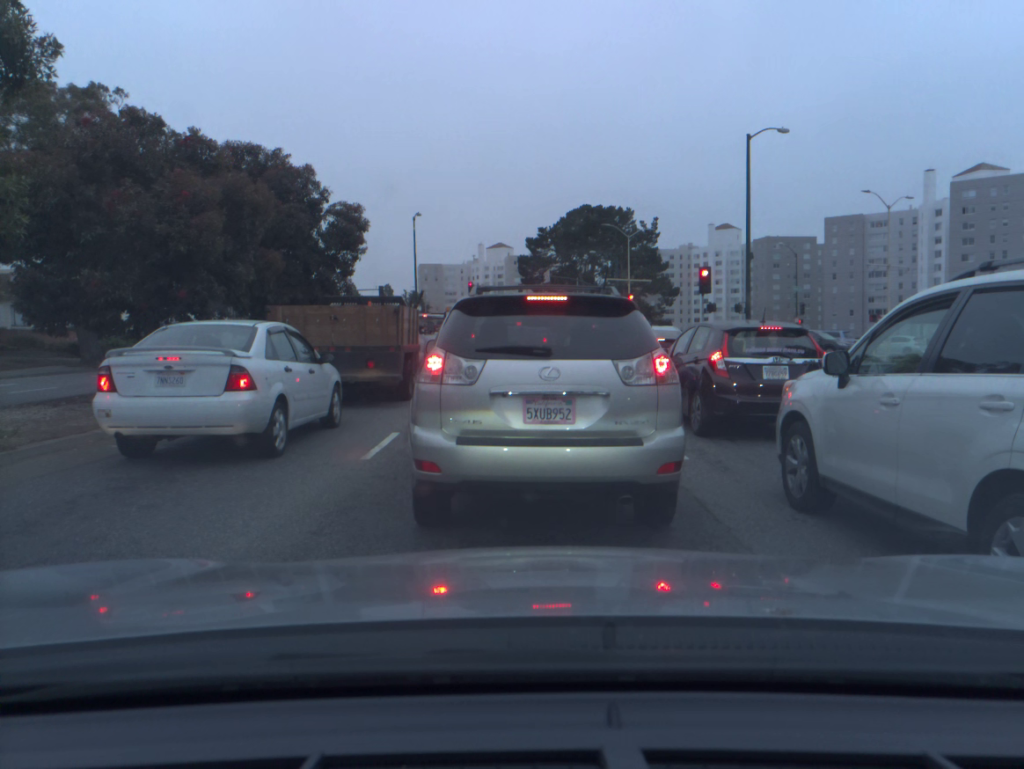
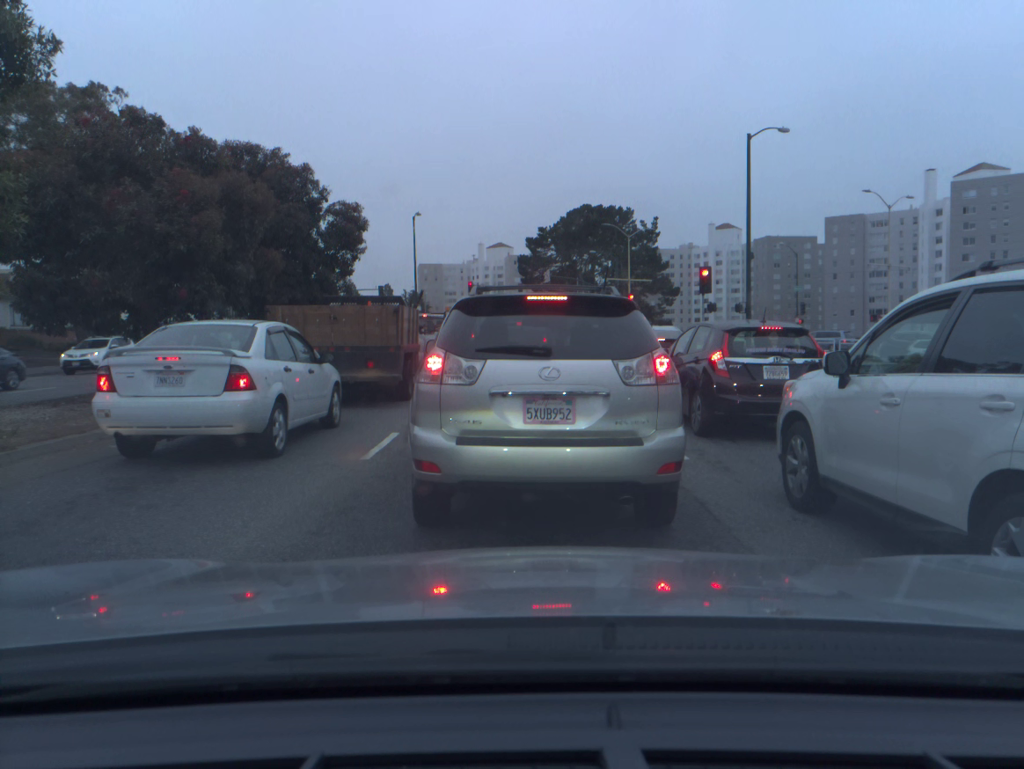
(0.0, 0.0) m; 0°
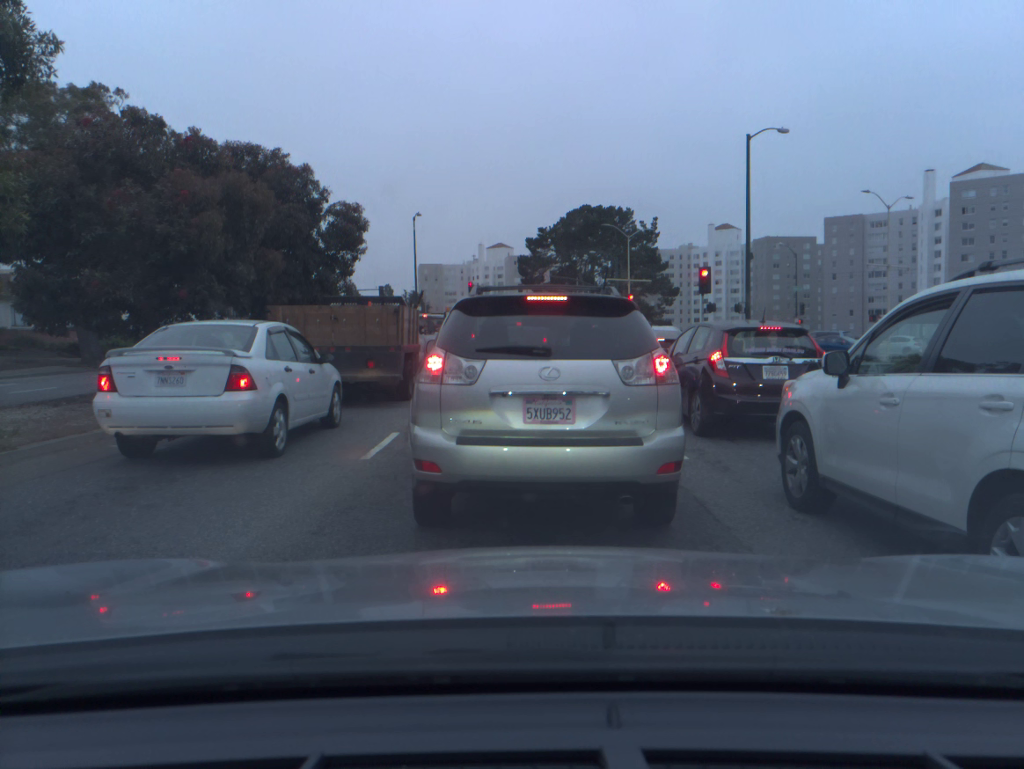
(0.0, 0.0) m; 0°
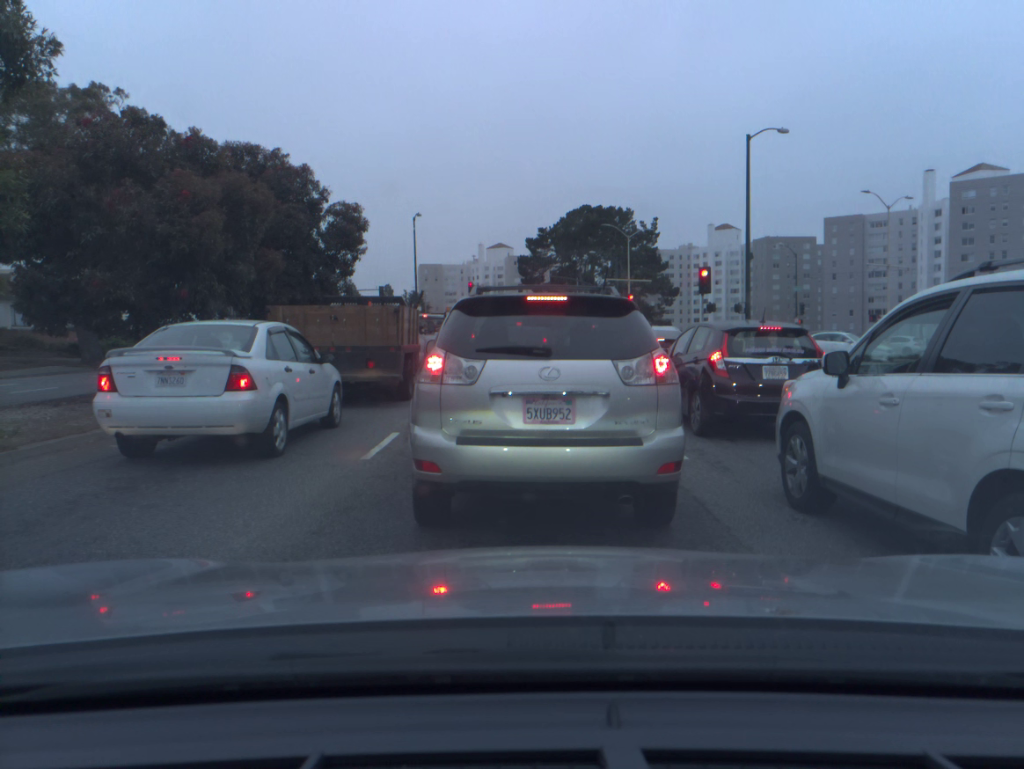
(0.0, 0.0) m; 0°
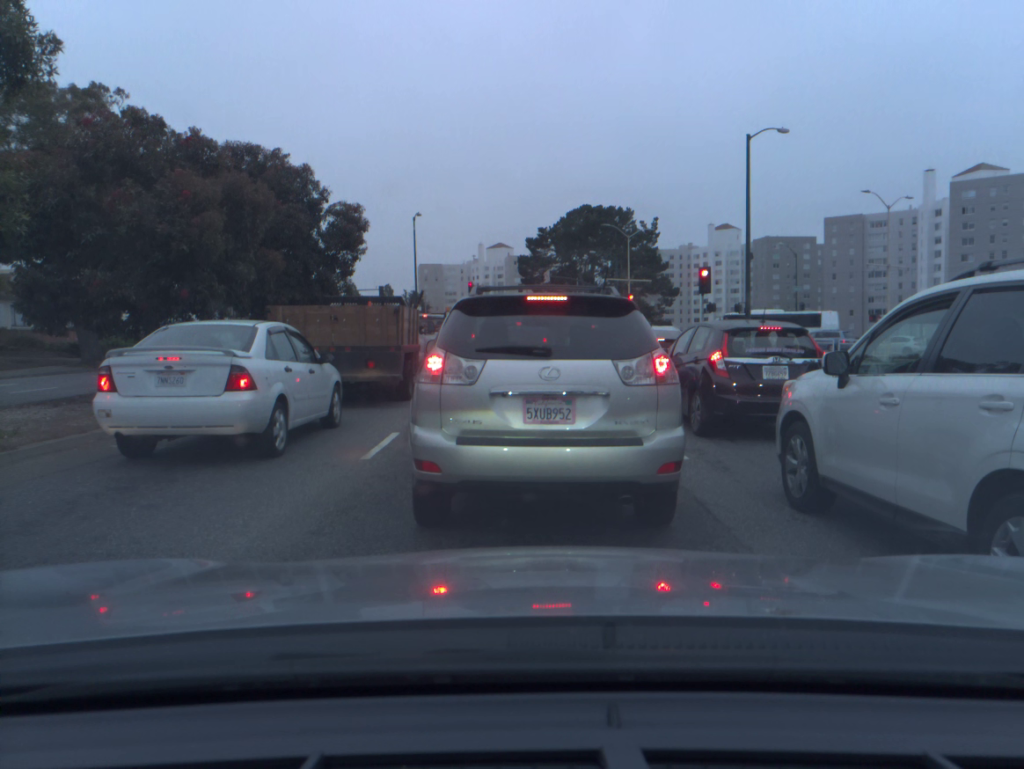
(0.0, 0.0) m; 0°
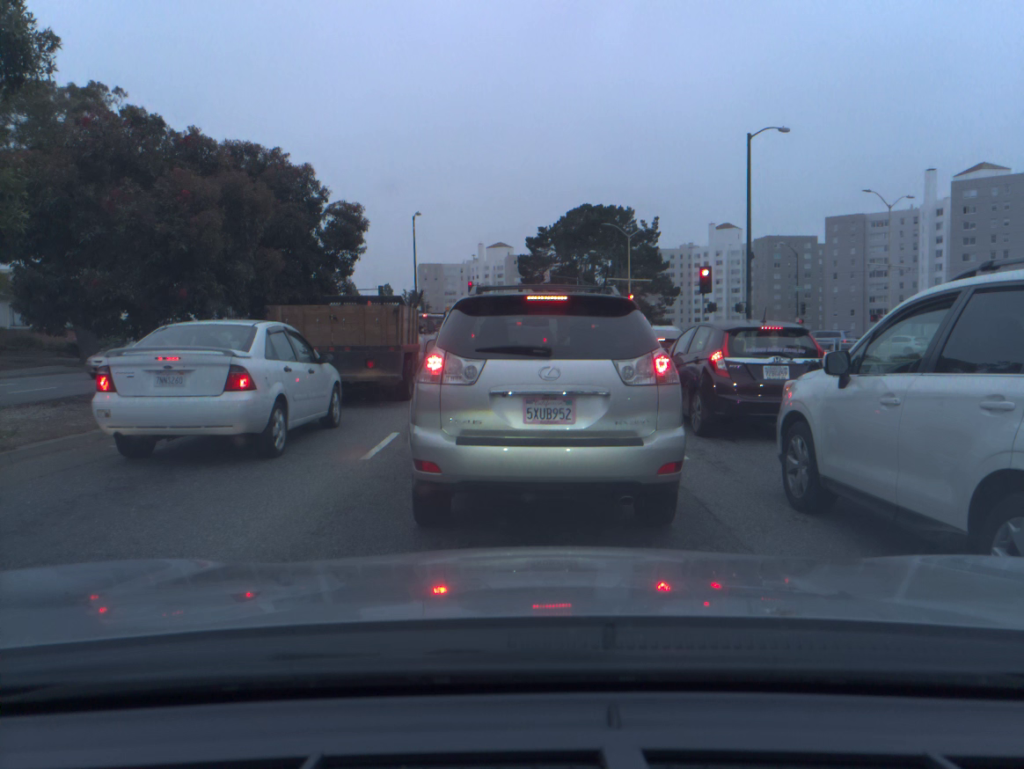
(0.0, 0.0) m; 0°
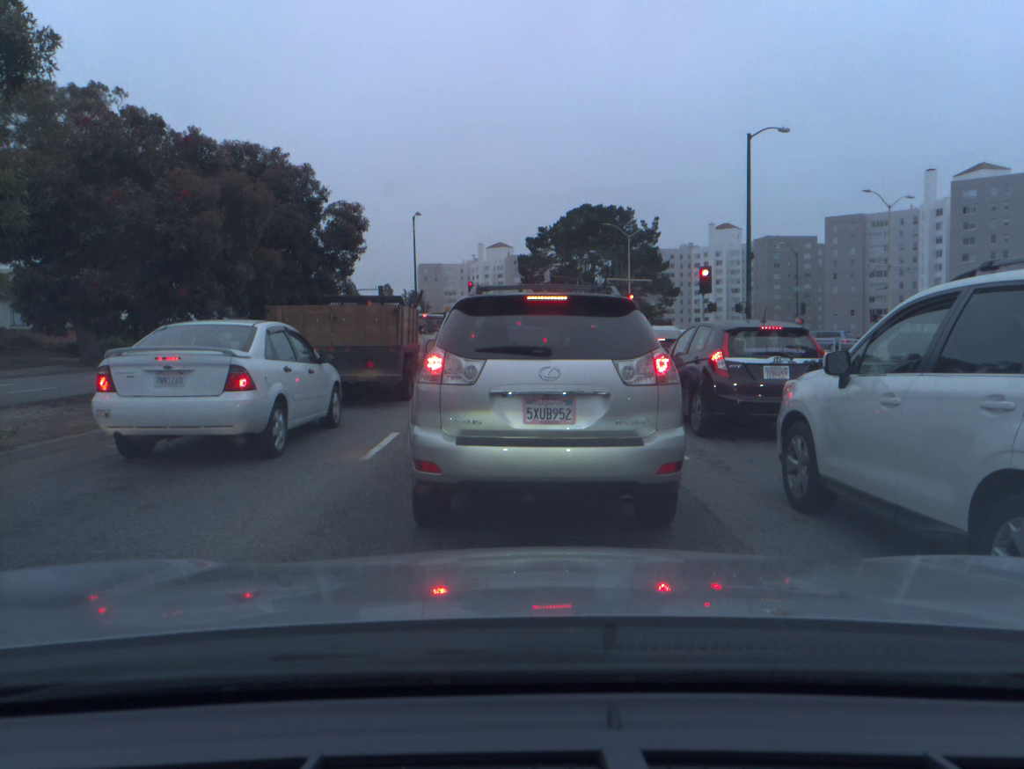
(0.0, 0.0) m; 0°
